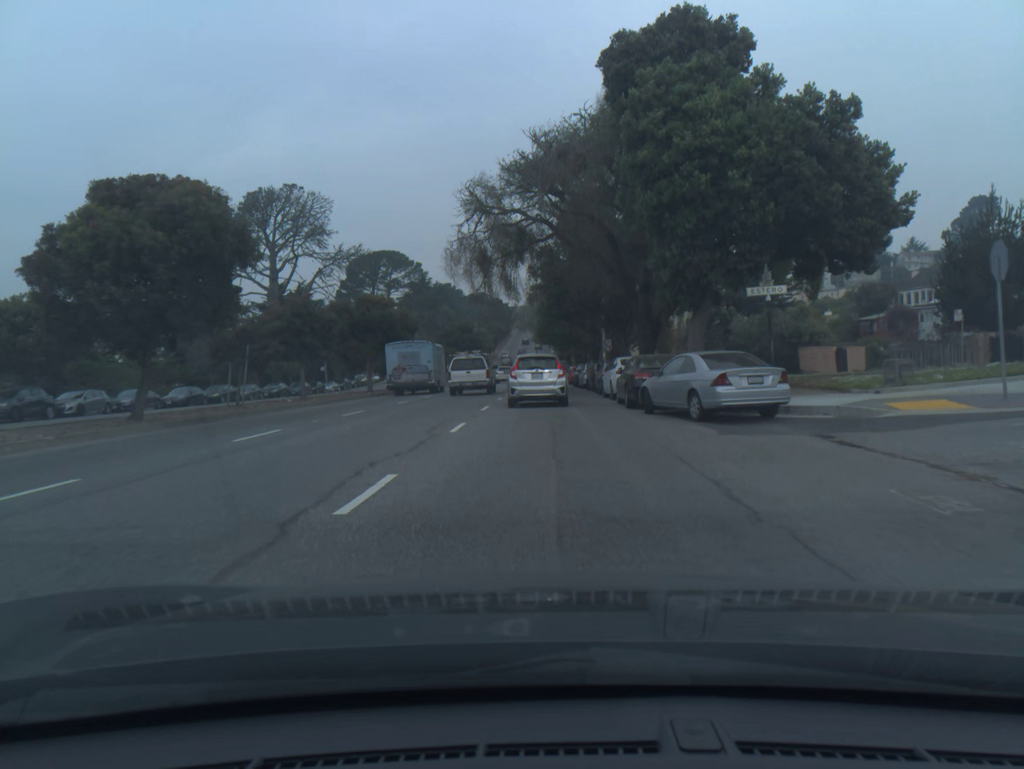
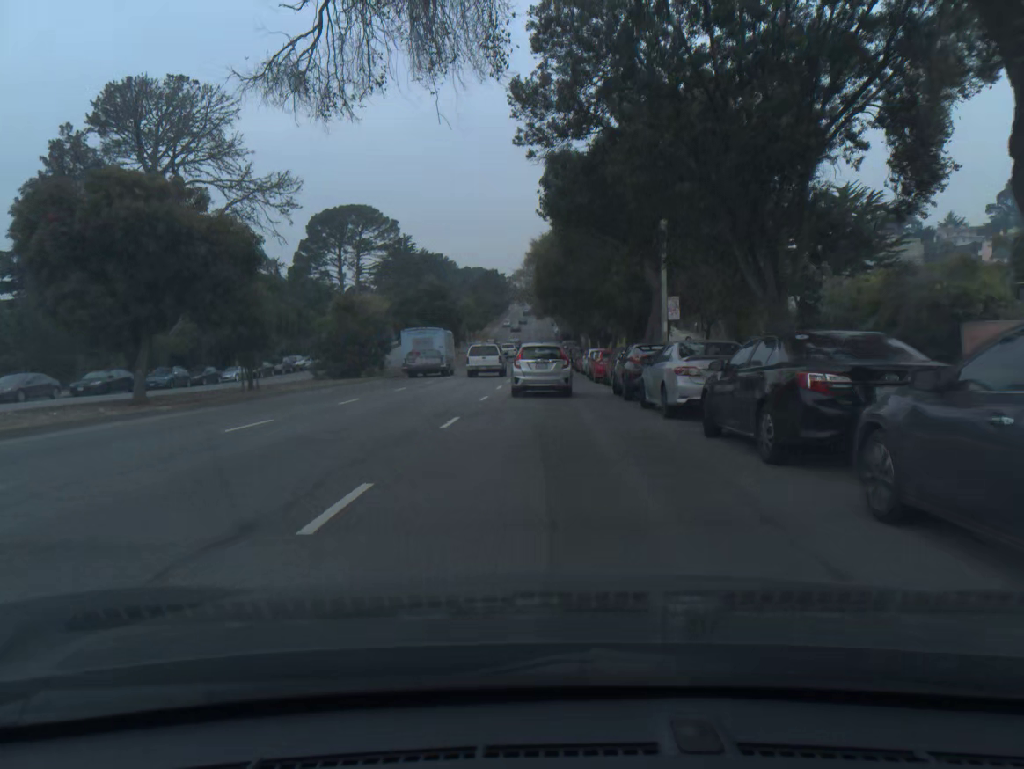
(-0.1, +29.6) m; 0°
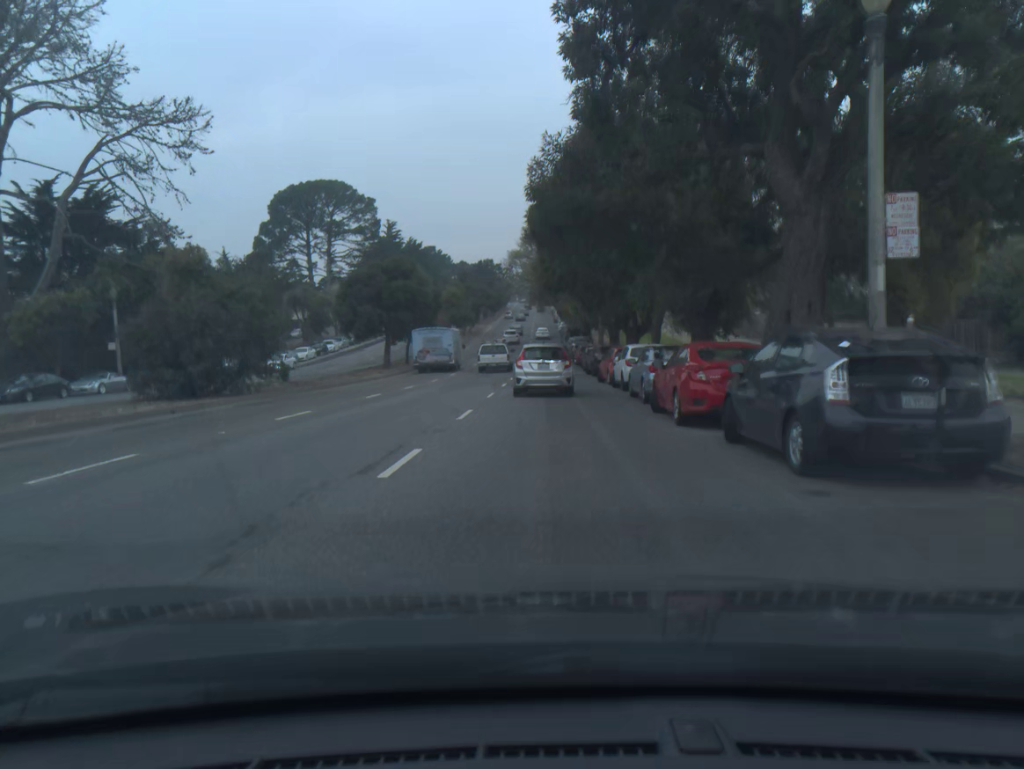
(0.0, +19.7) m; 0°
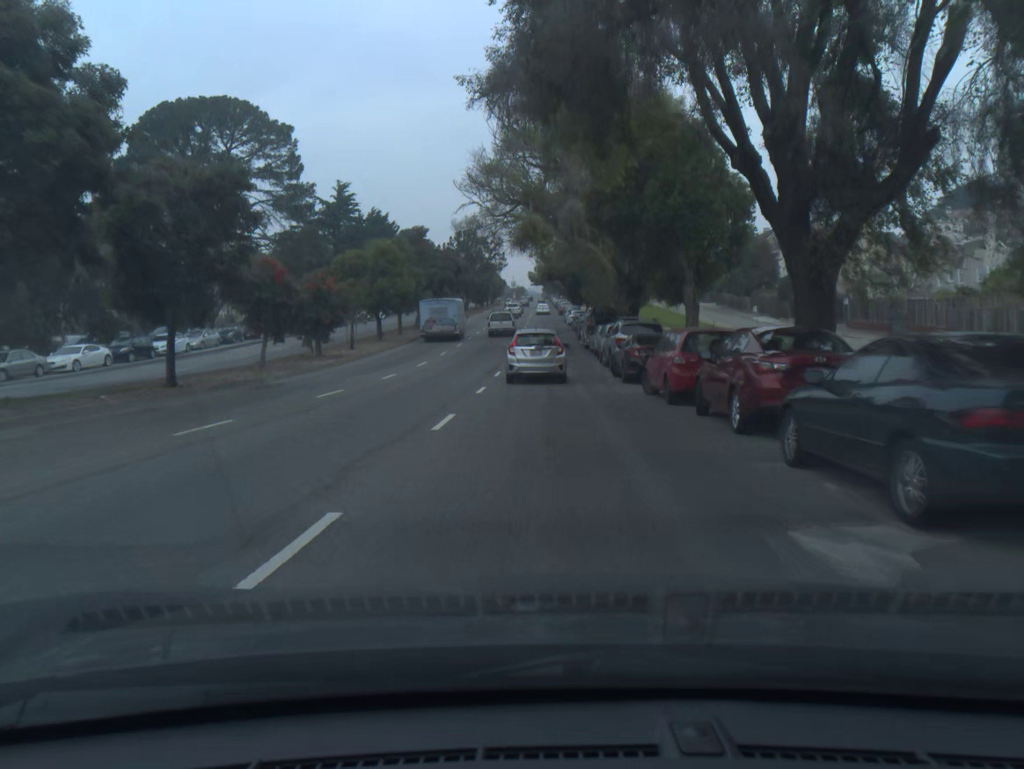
(-0.1, +40.1) m; 0°
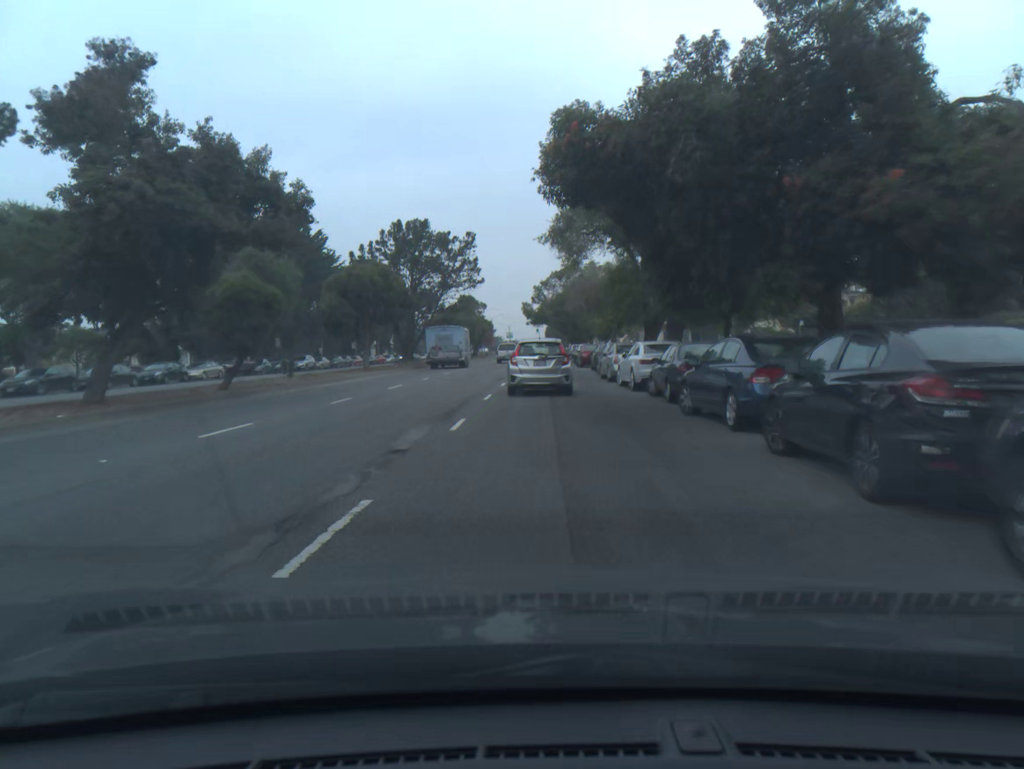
(0.0, +49.8) m; 0°
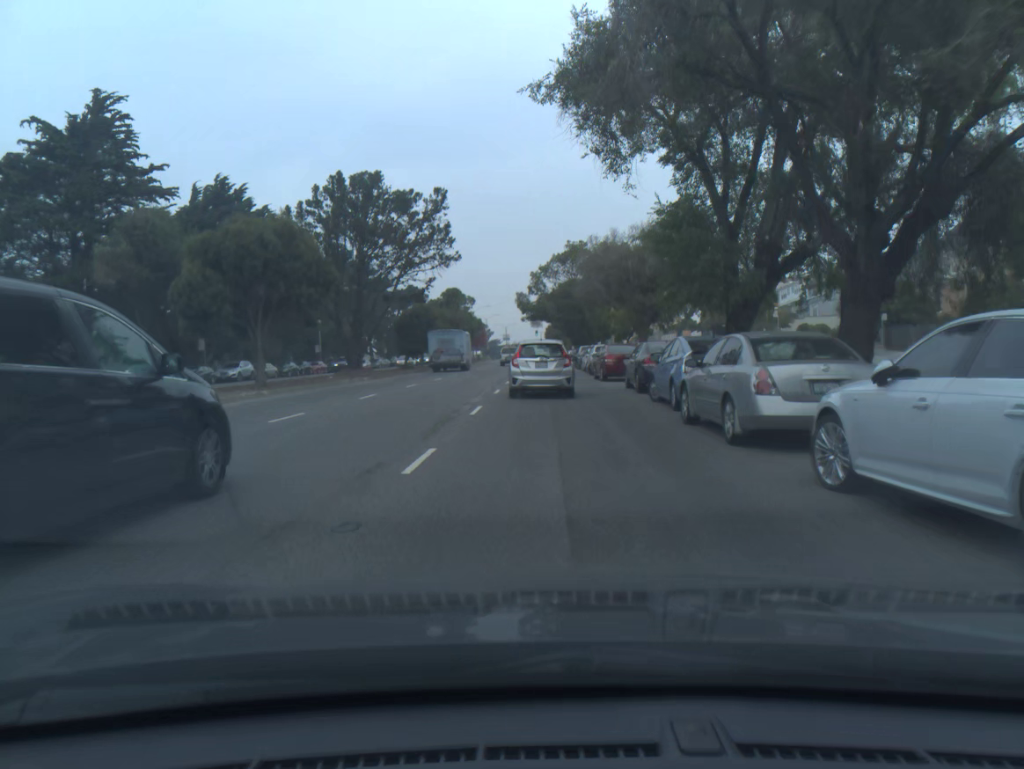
(0.0, +18.5) m; 0°
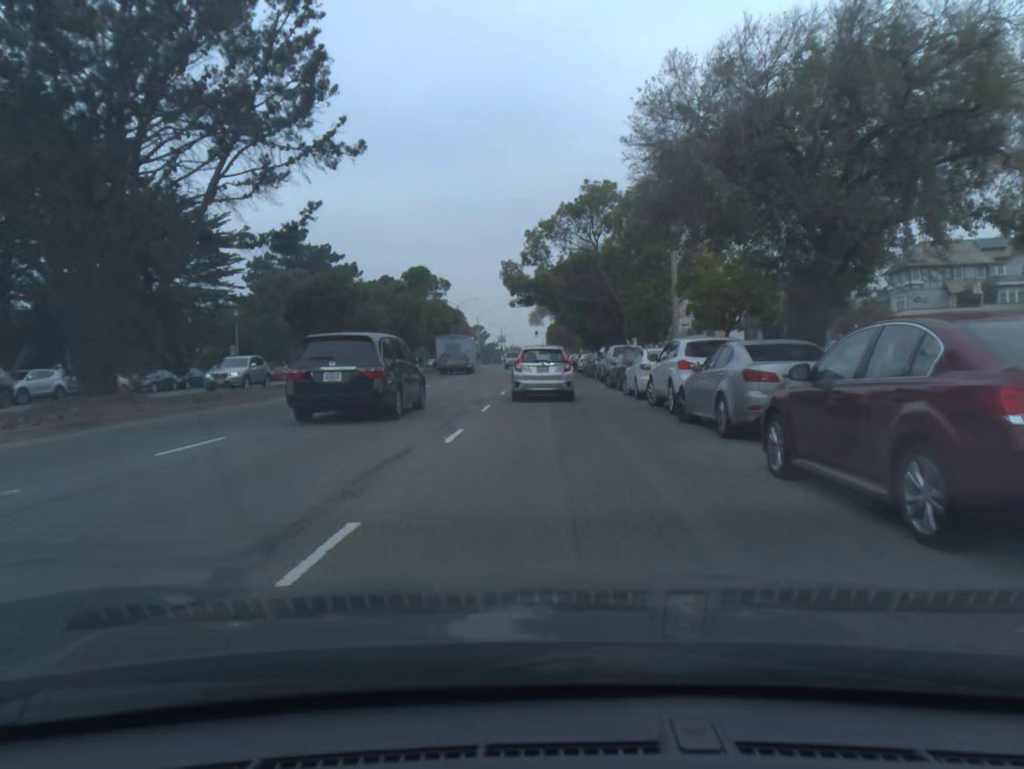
(0.0, +26.3) m; 0°
